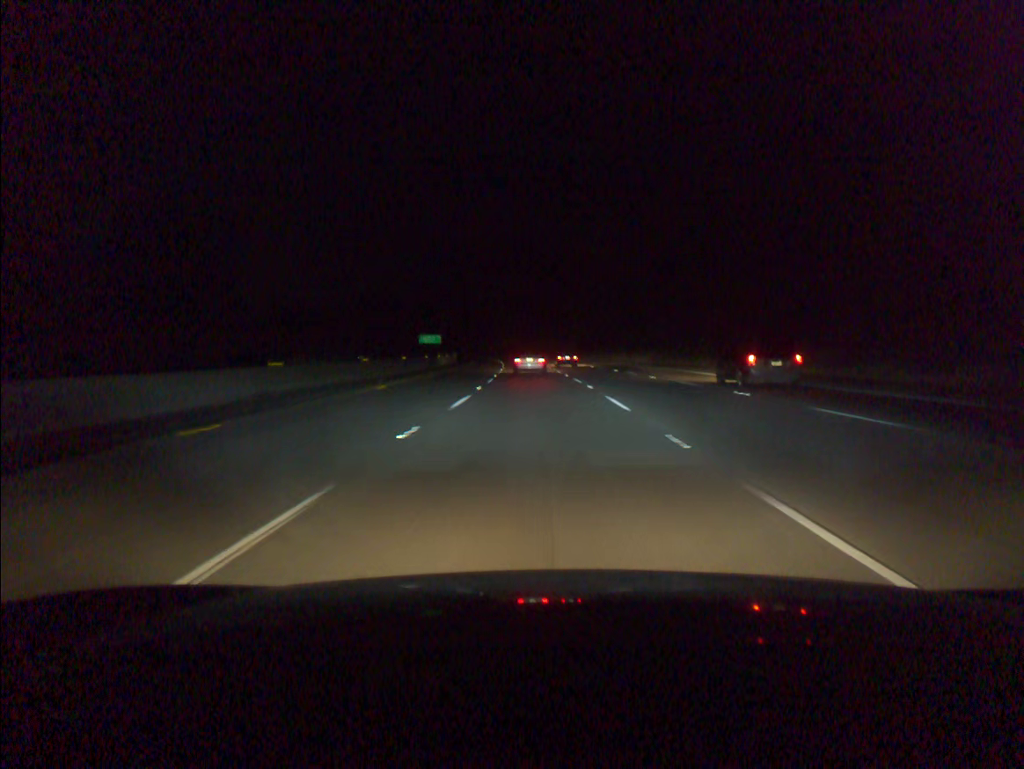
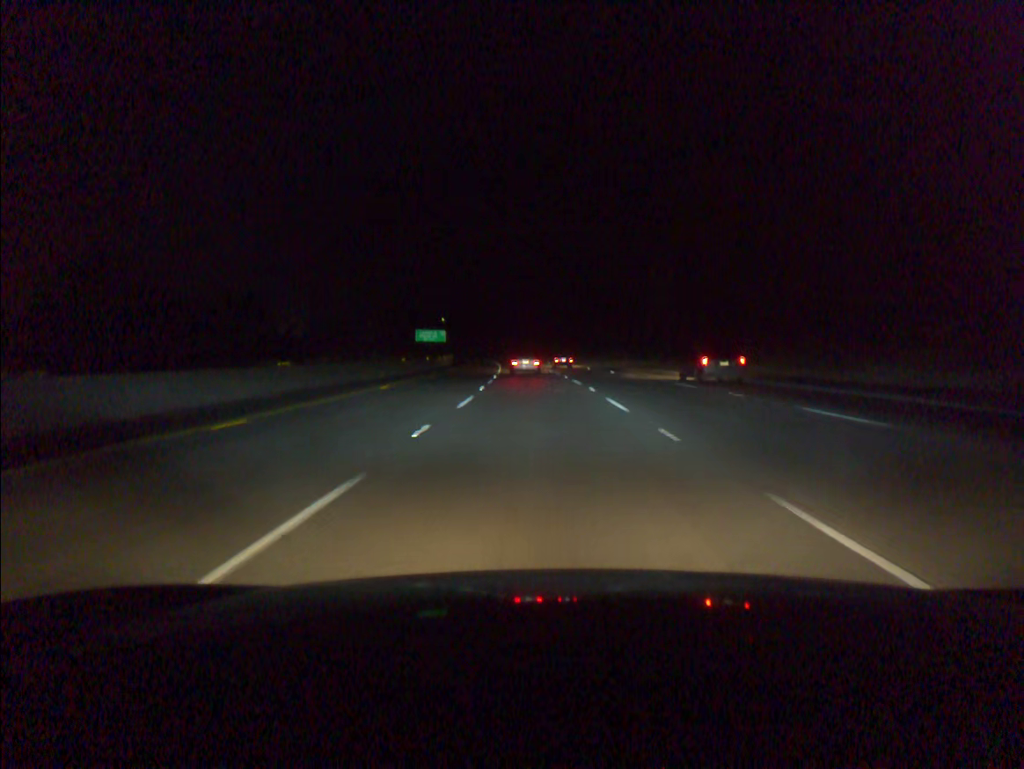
(-1.8, +72.2) m; -3°
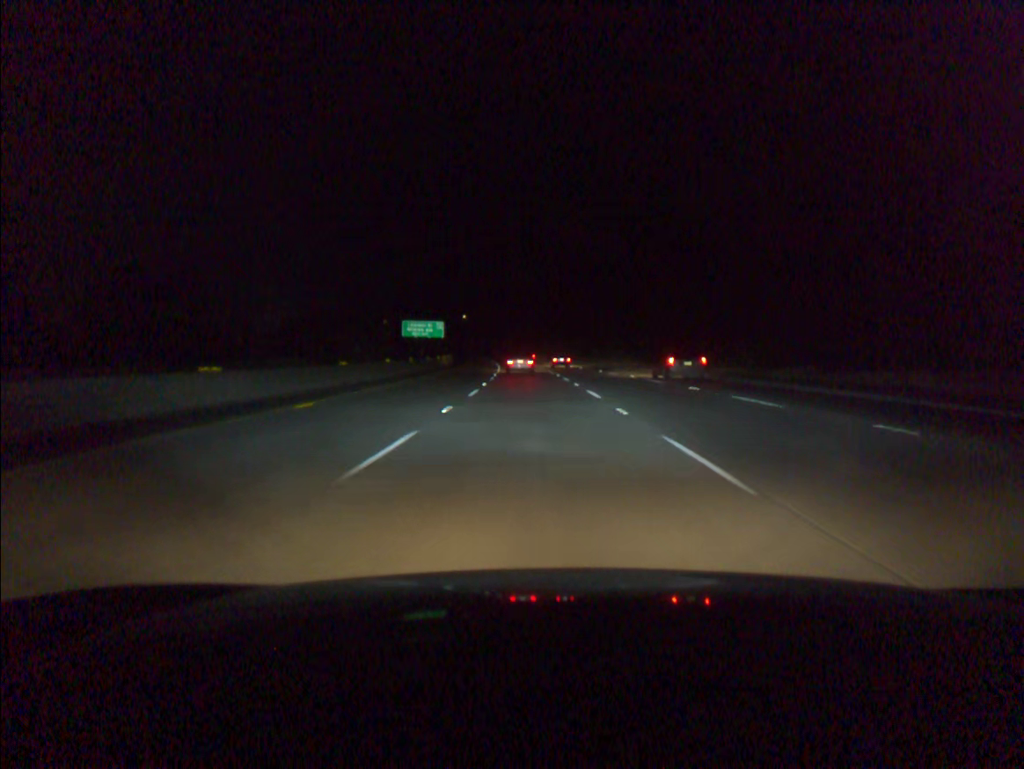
(-1.0, +53.3) m; -2°
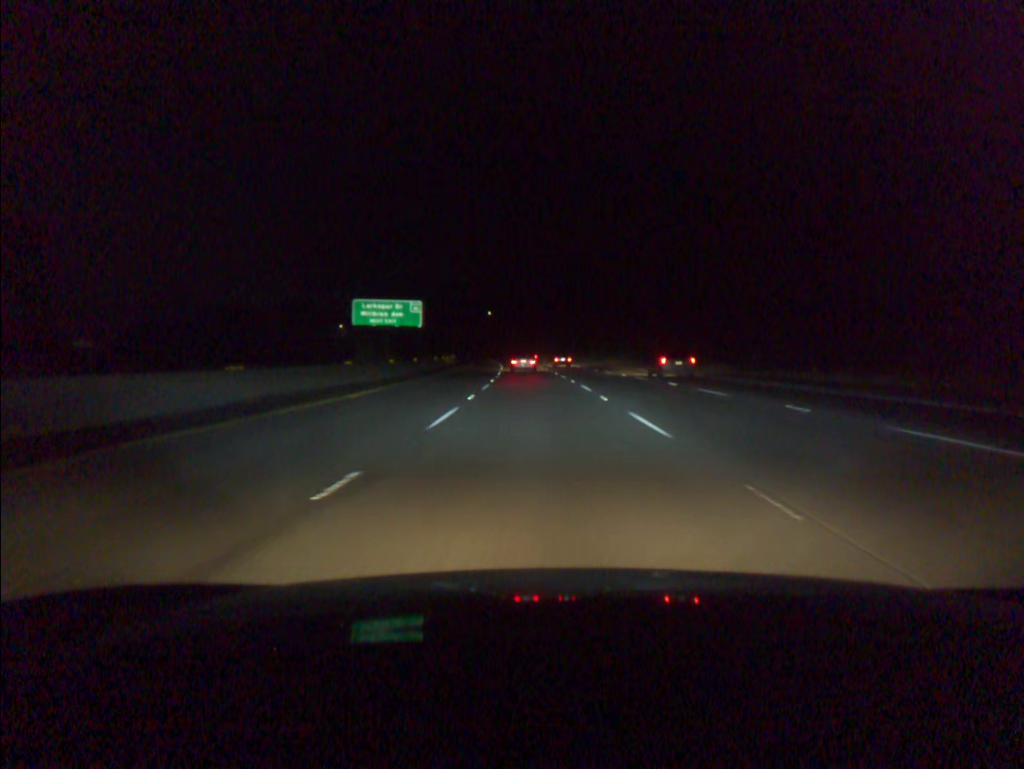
(-1.2, +53.7) m; -2°
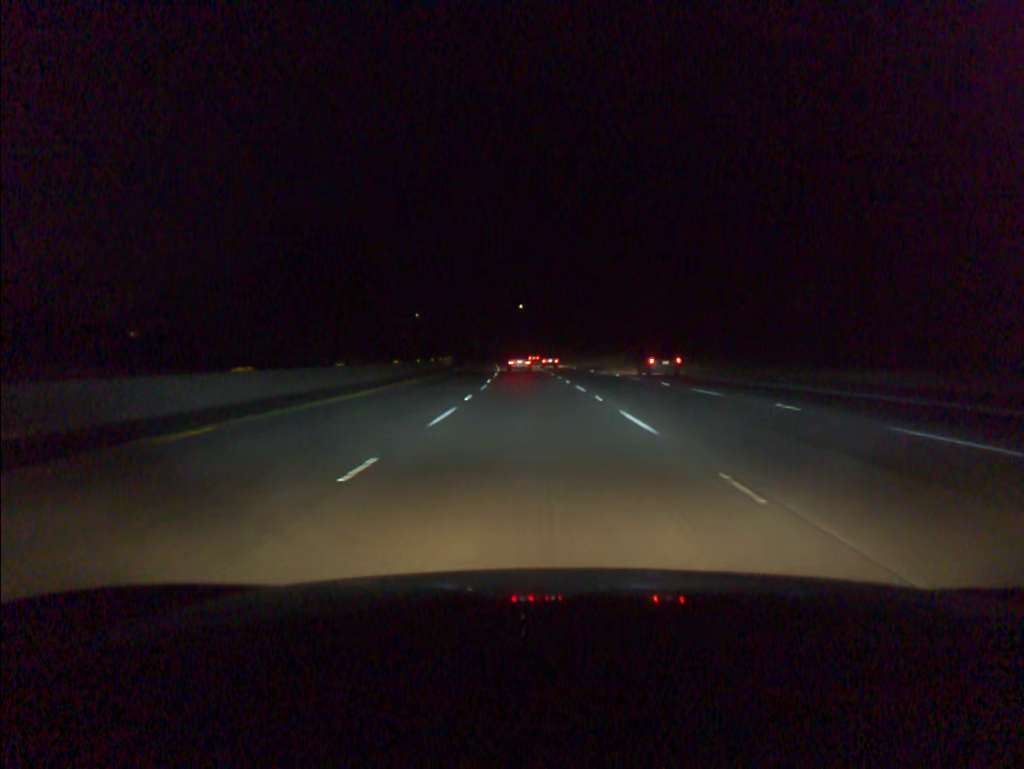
(-1.8, +72.3) m; -3°
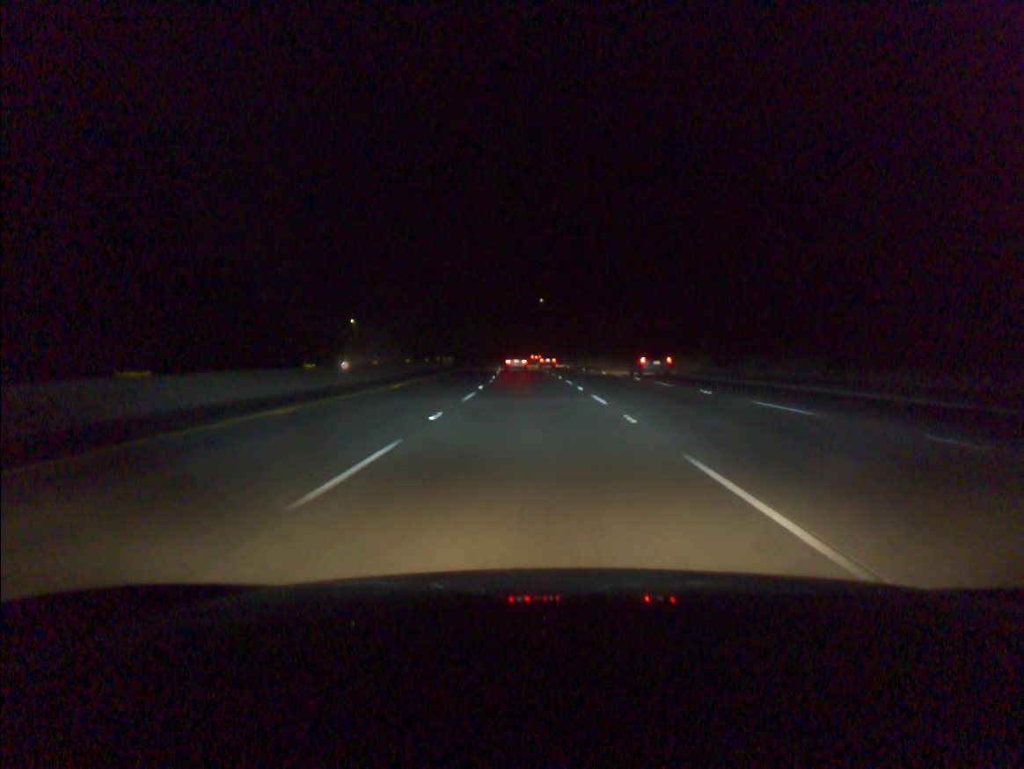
(-0.5, +36.5) m; -2°
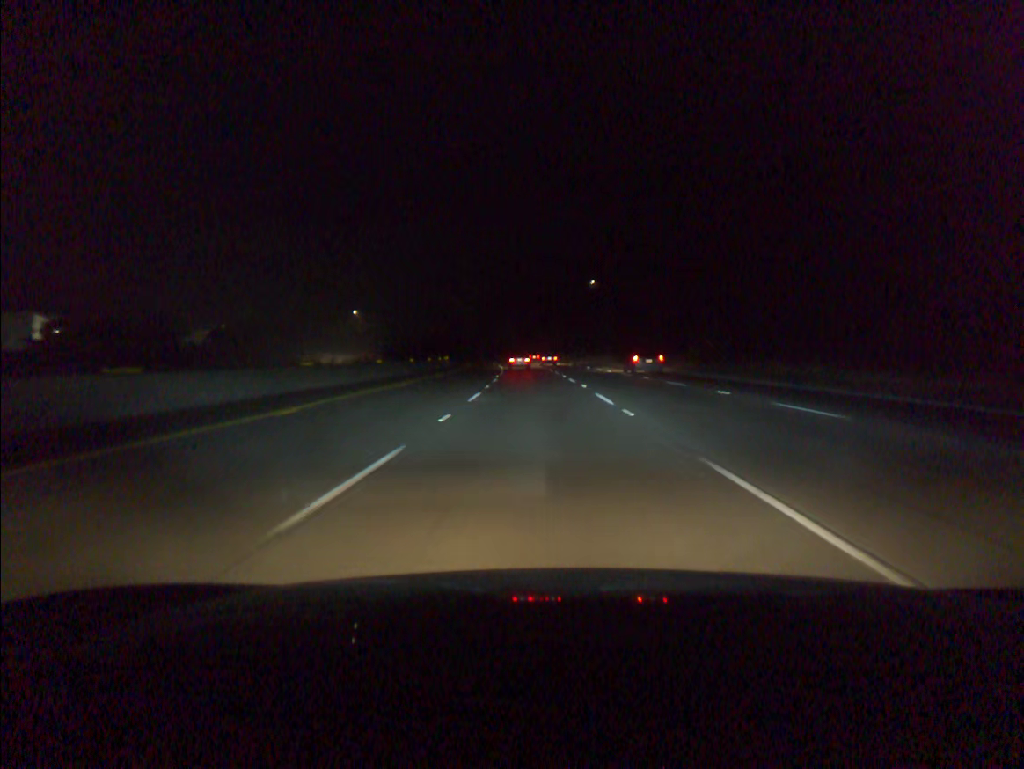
(-2.0, +73.8) m; -3°
